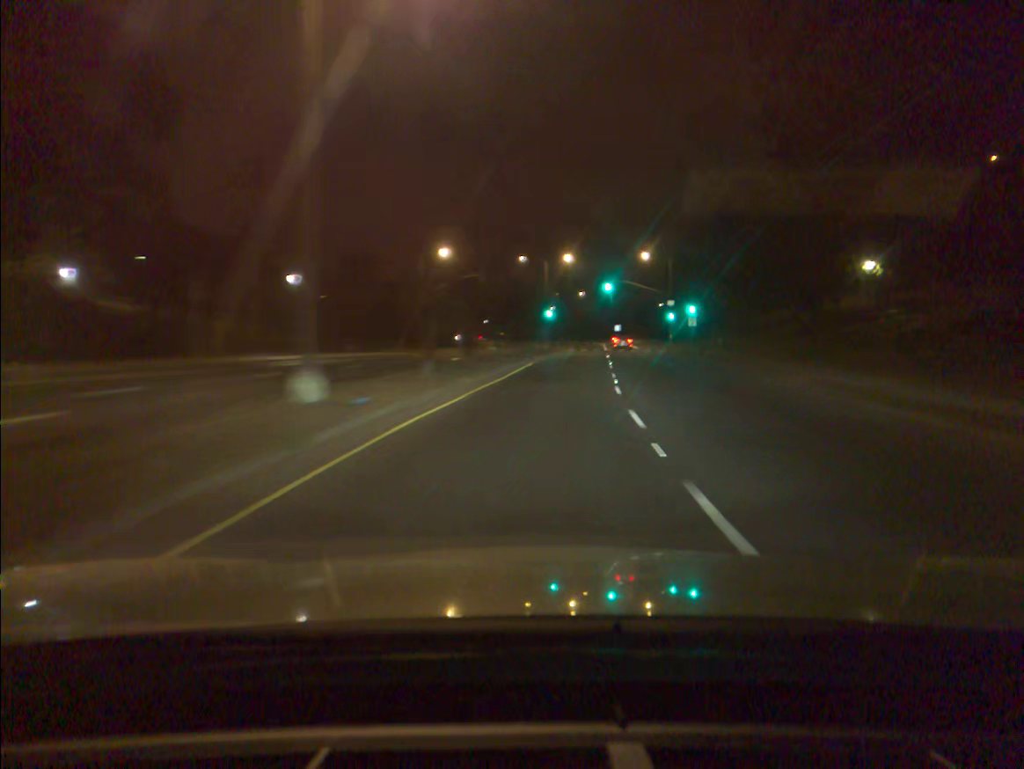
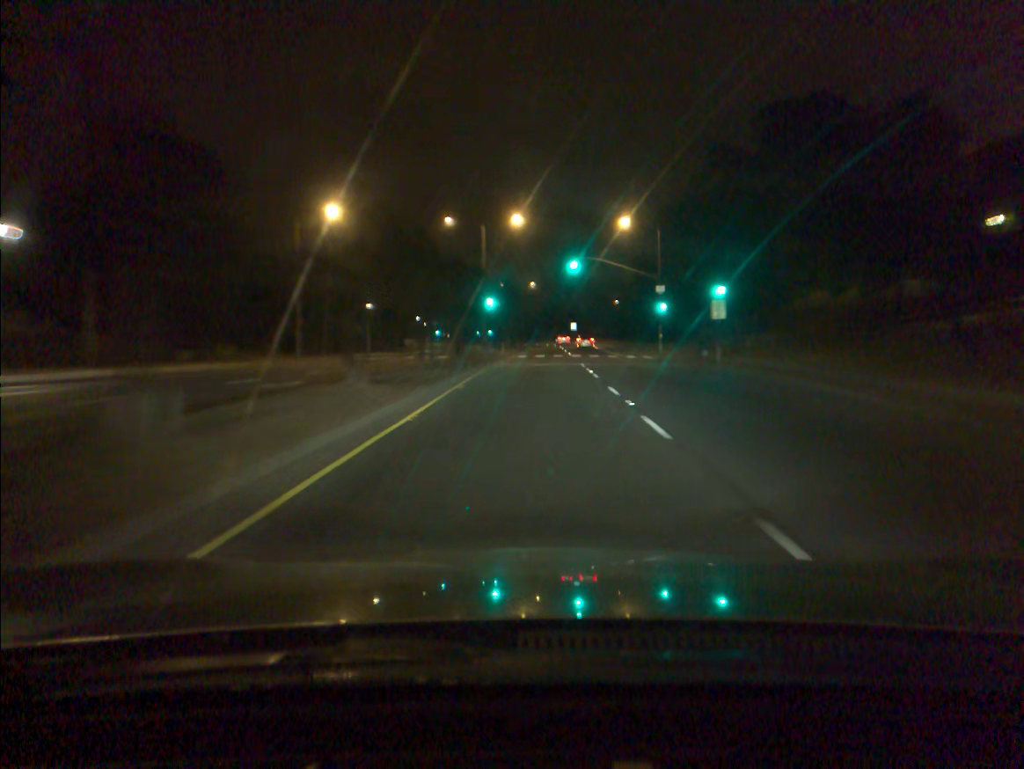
(+0.9, +23.7) m; +4°
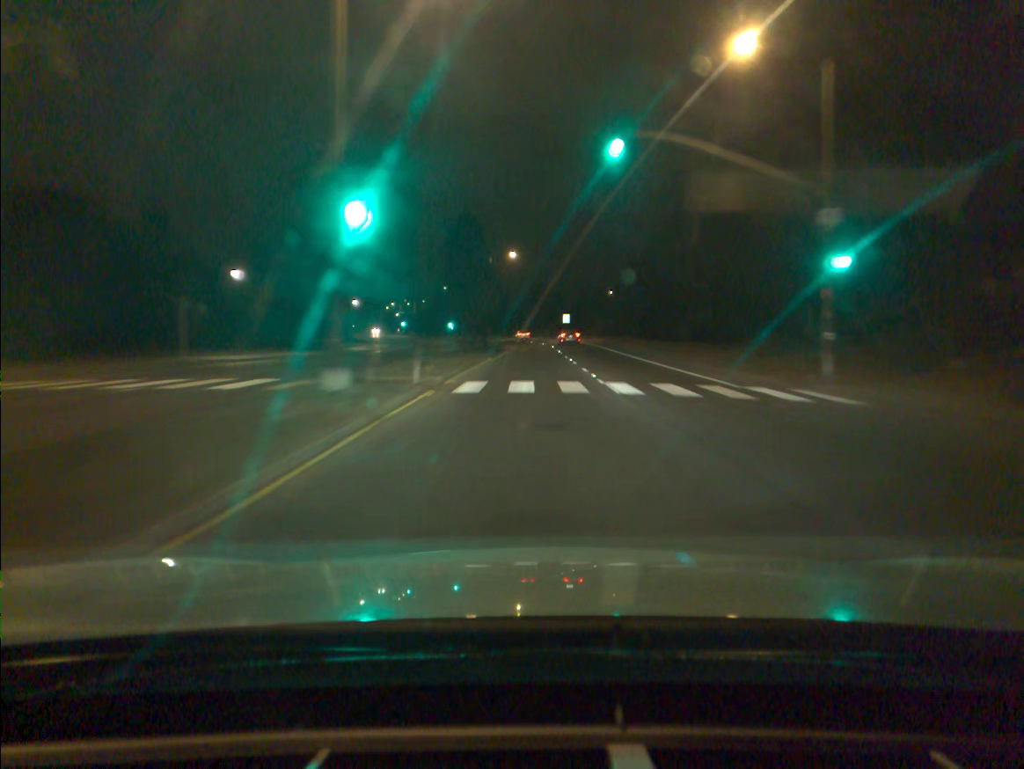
(+0.4, +35.2) m; +1°
